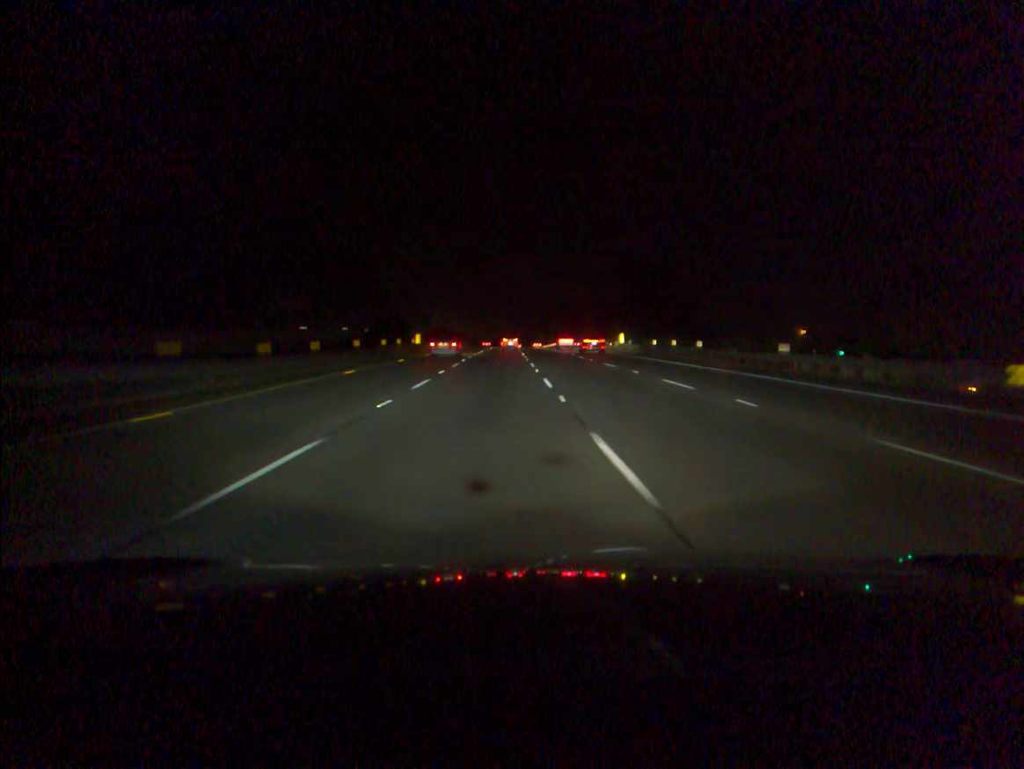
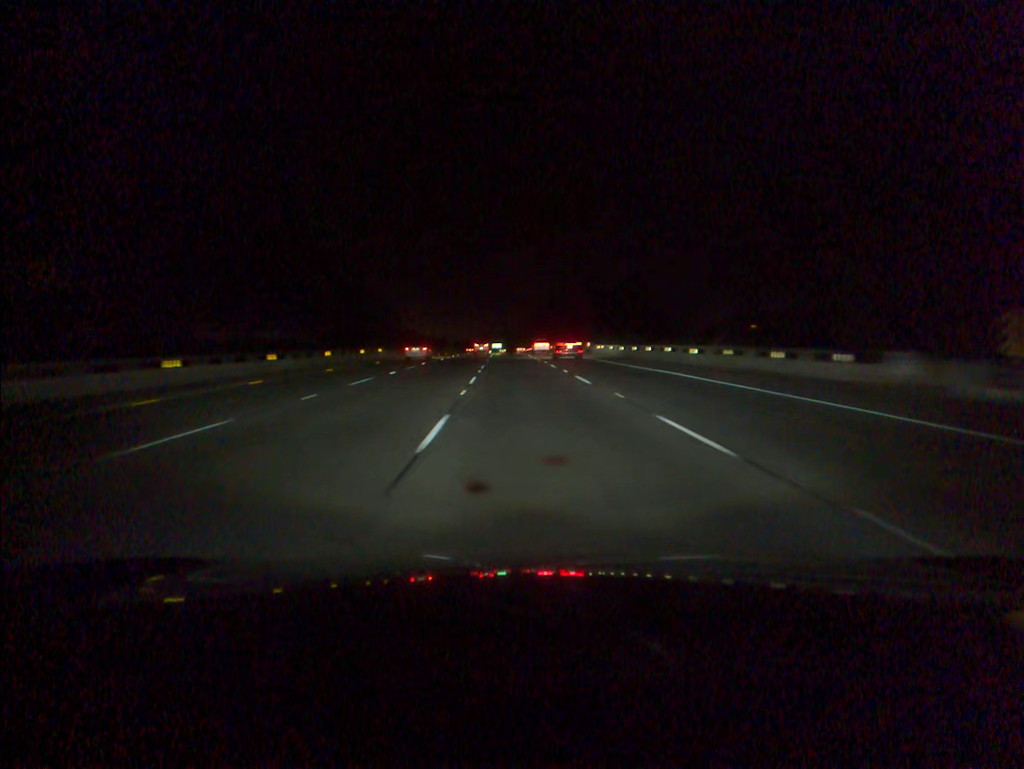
(+0.8, +69.9) m; +1°
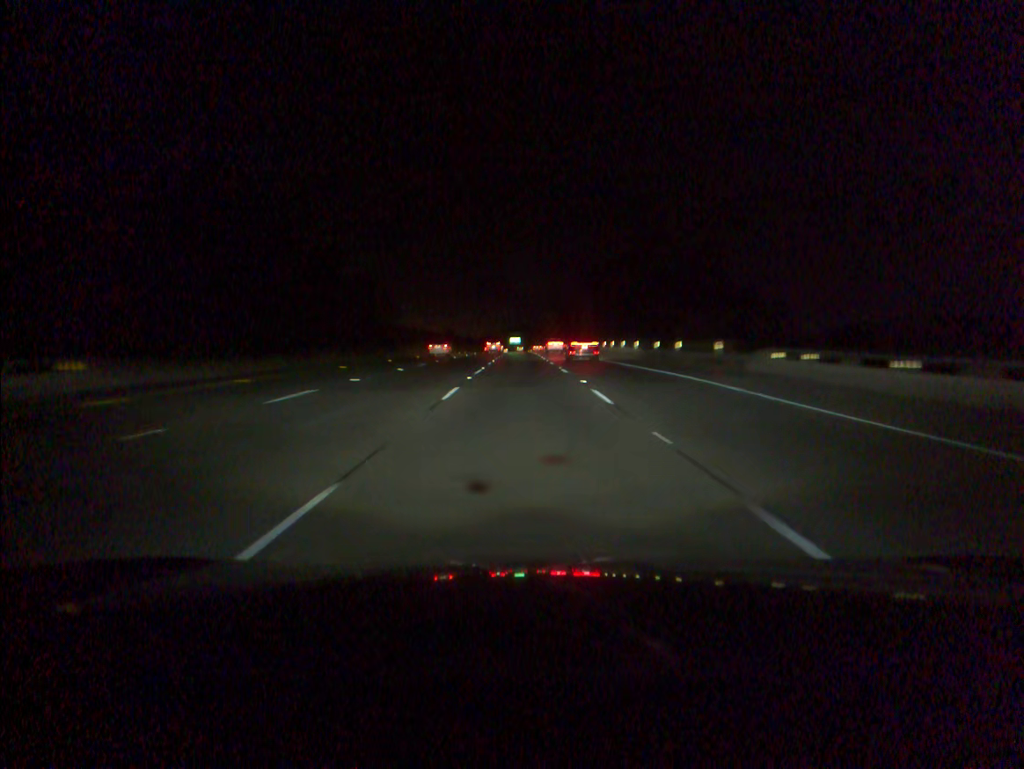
(-0.8, +51.3) m; -2°
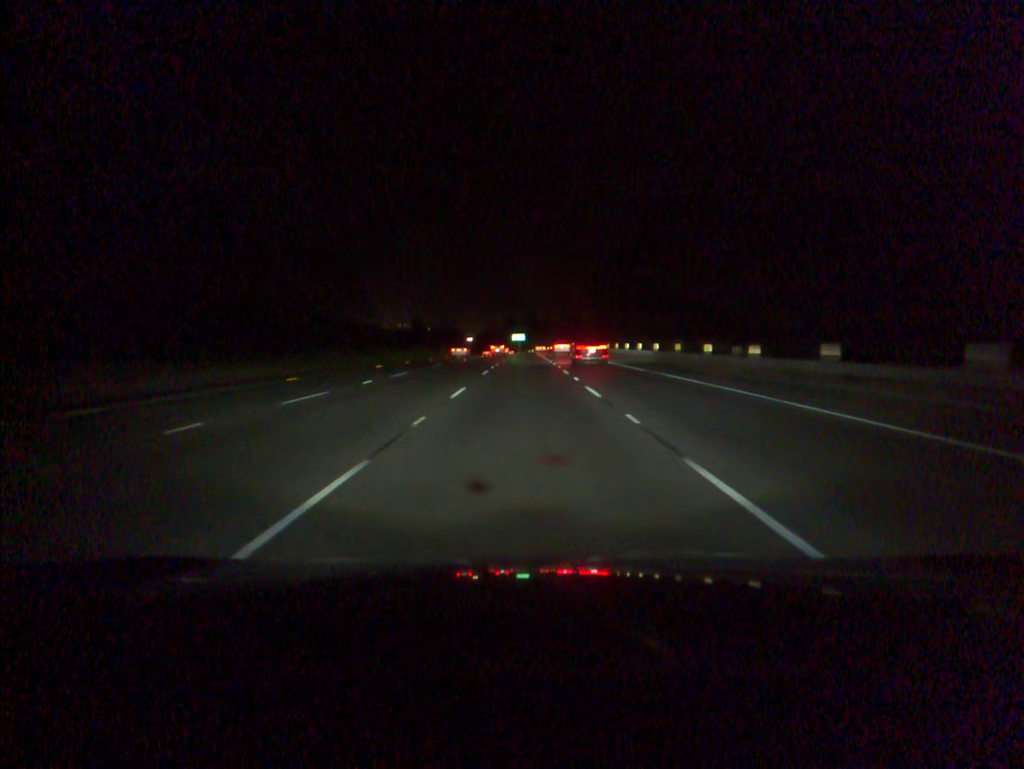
(-0.3, +67.8) m; 0°
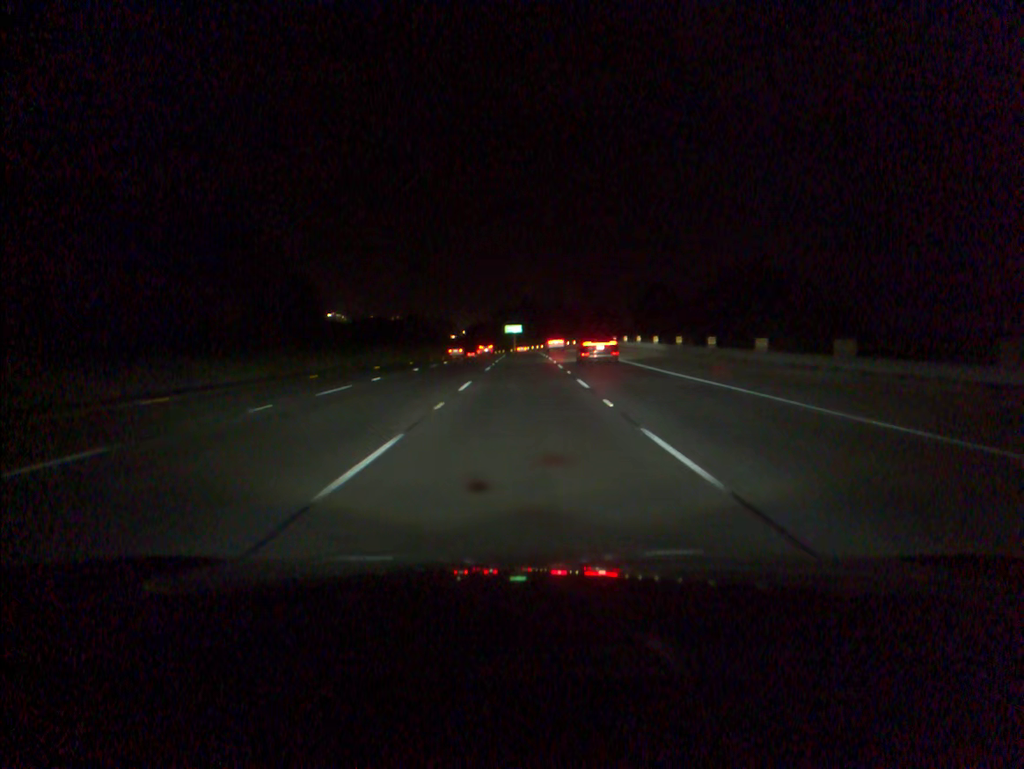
(+0.1, +69.8) m; 0°
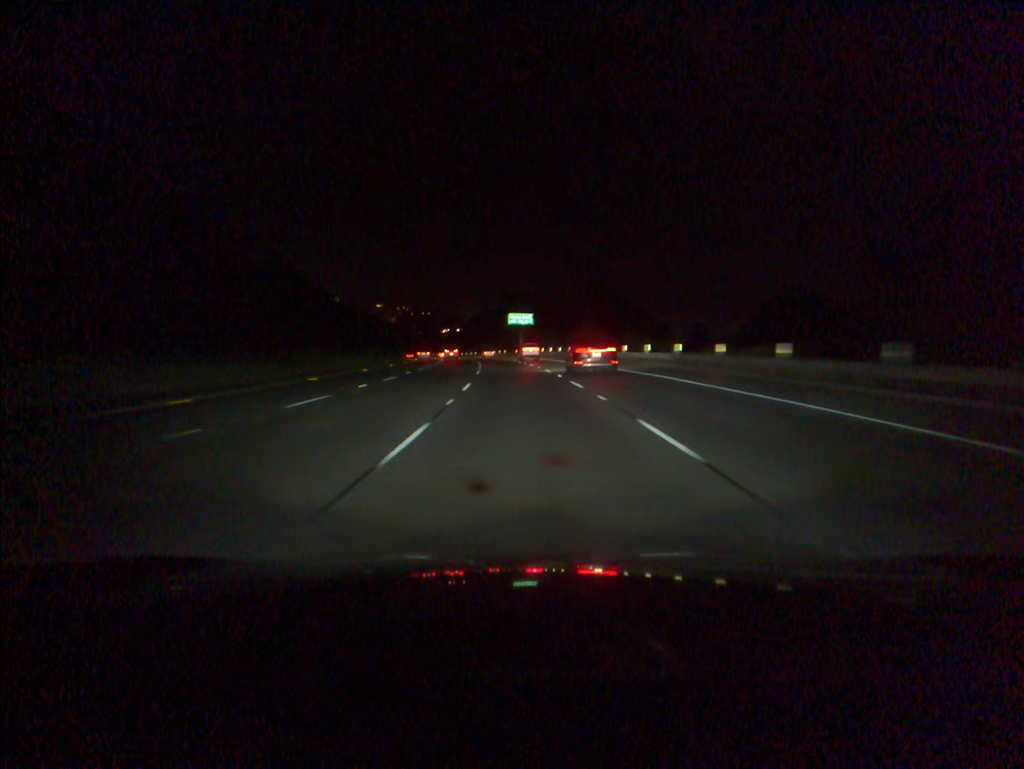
(-0.3, +71.4) m; -1°
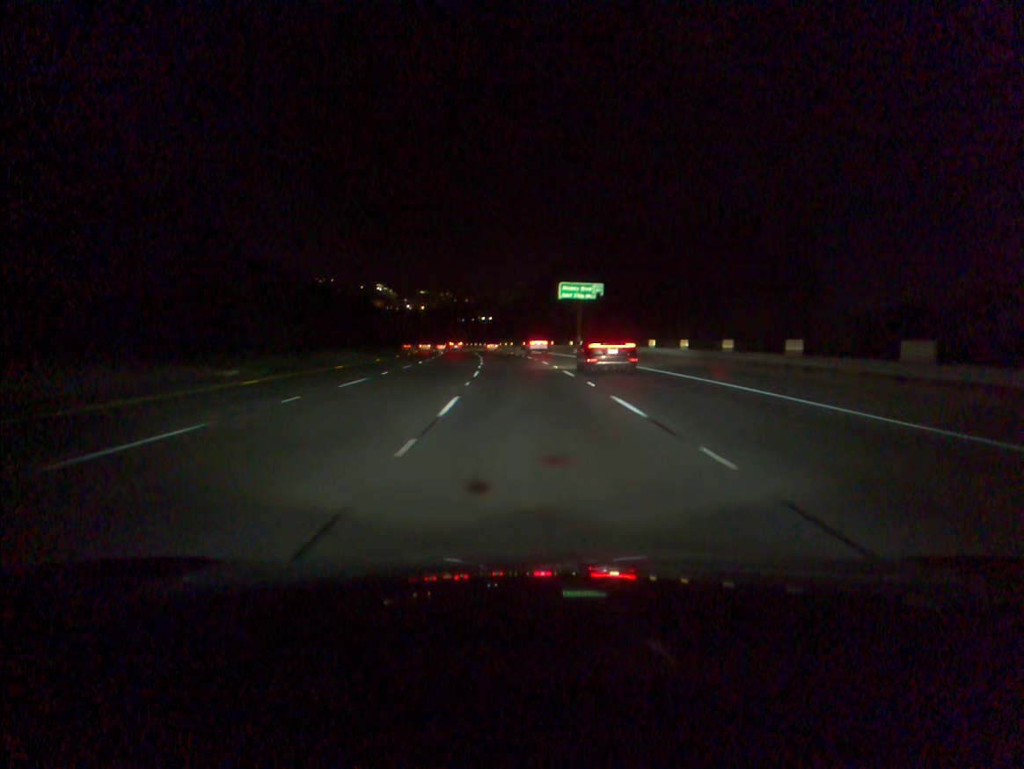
(-1.5, +53.7) m; -3°
